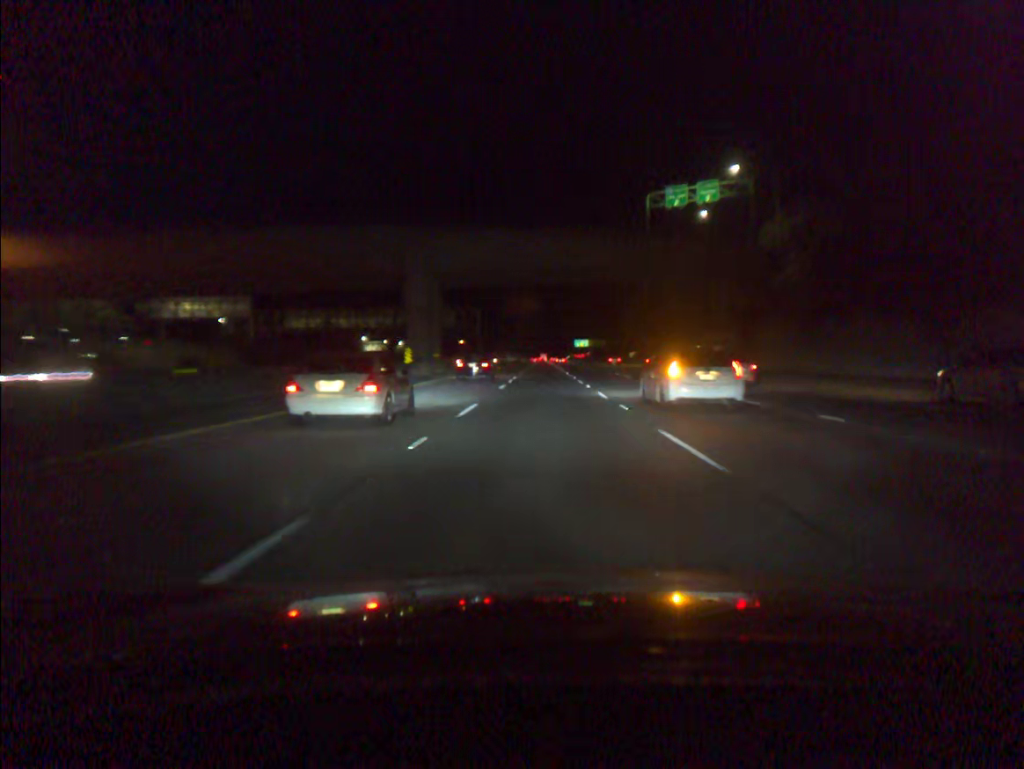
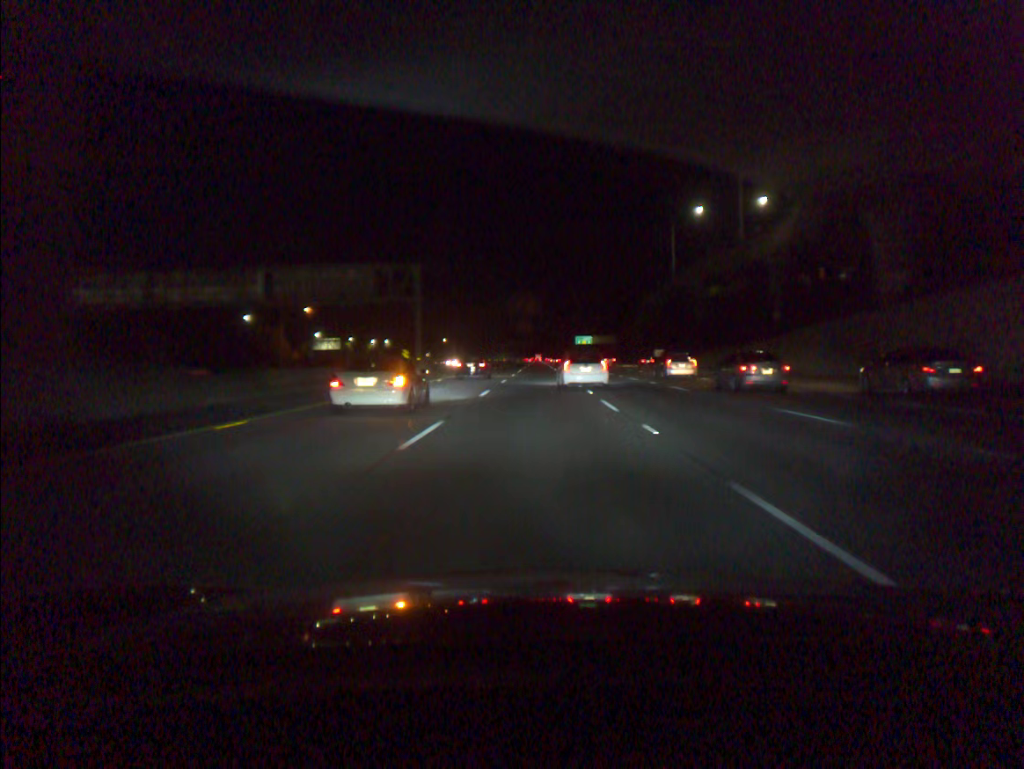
(+0.2, +49.5) m; 0°
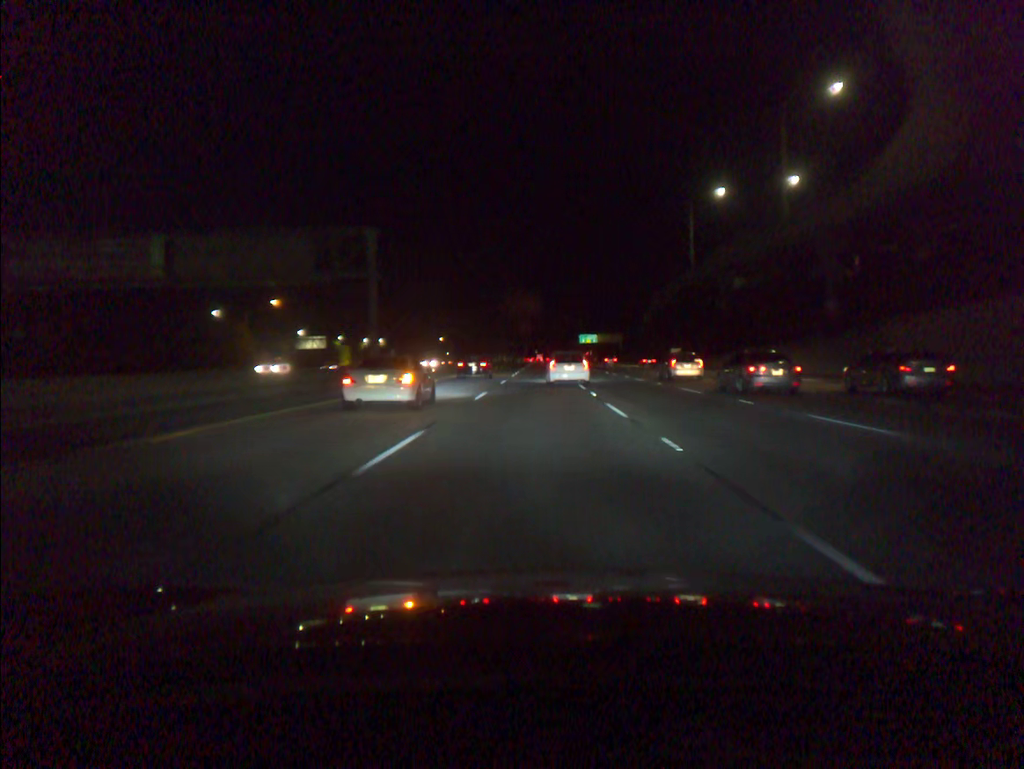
(0.0, +16.8) m; 0°
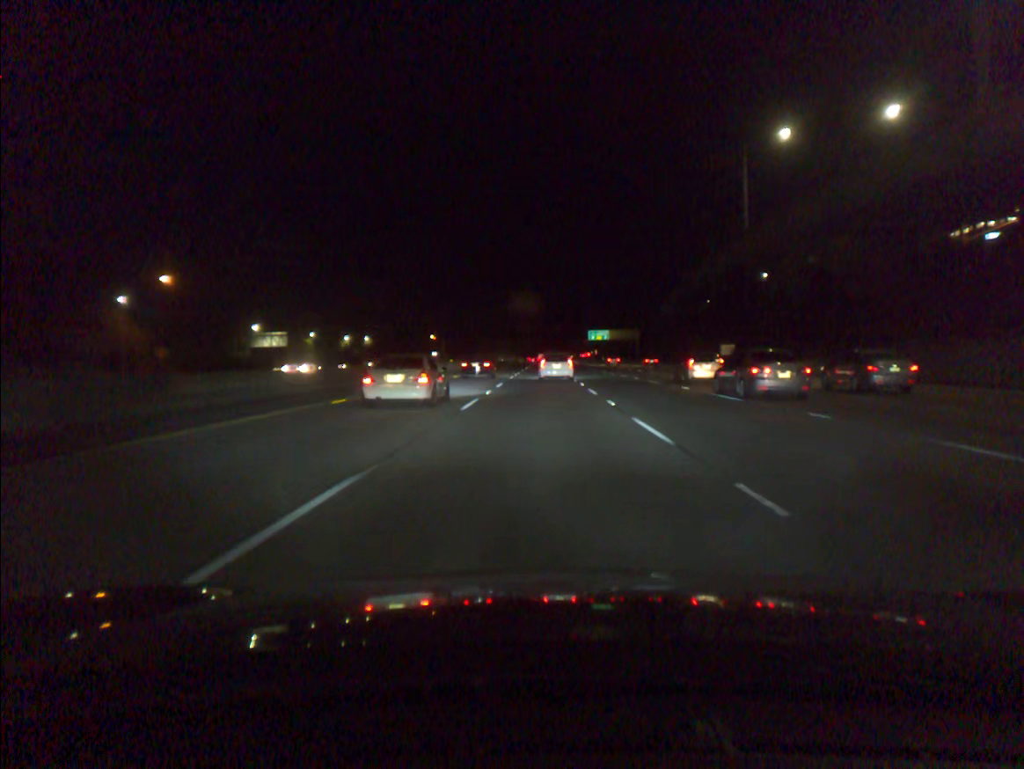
(0.0, +34.0) m; 0°
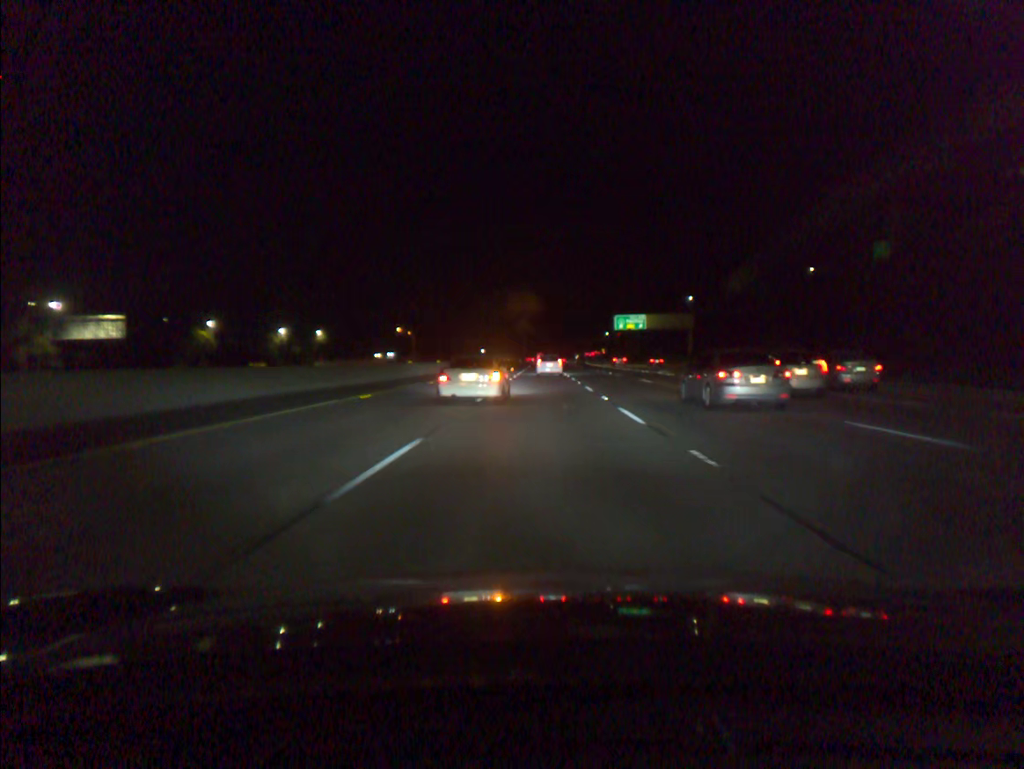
(0.0, +69.7) m; 0°
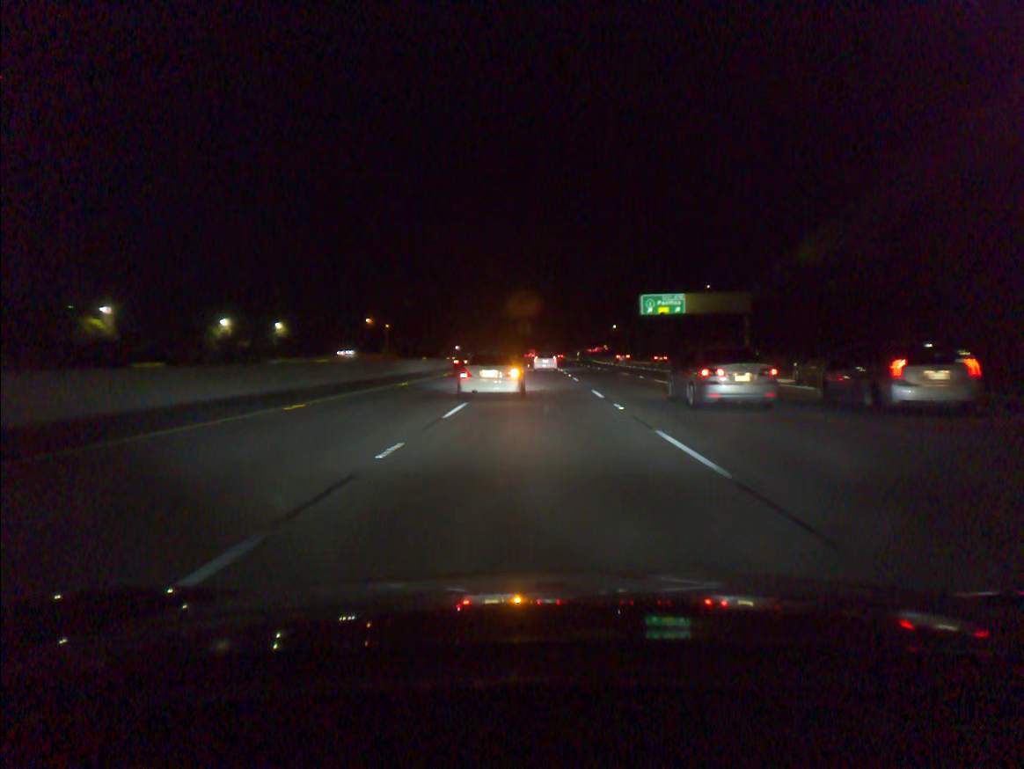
(+0.1, +35.6) m; 0°
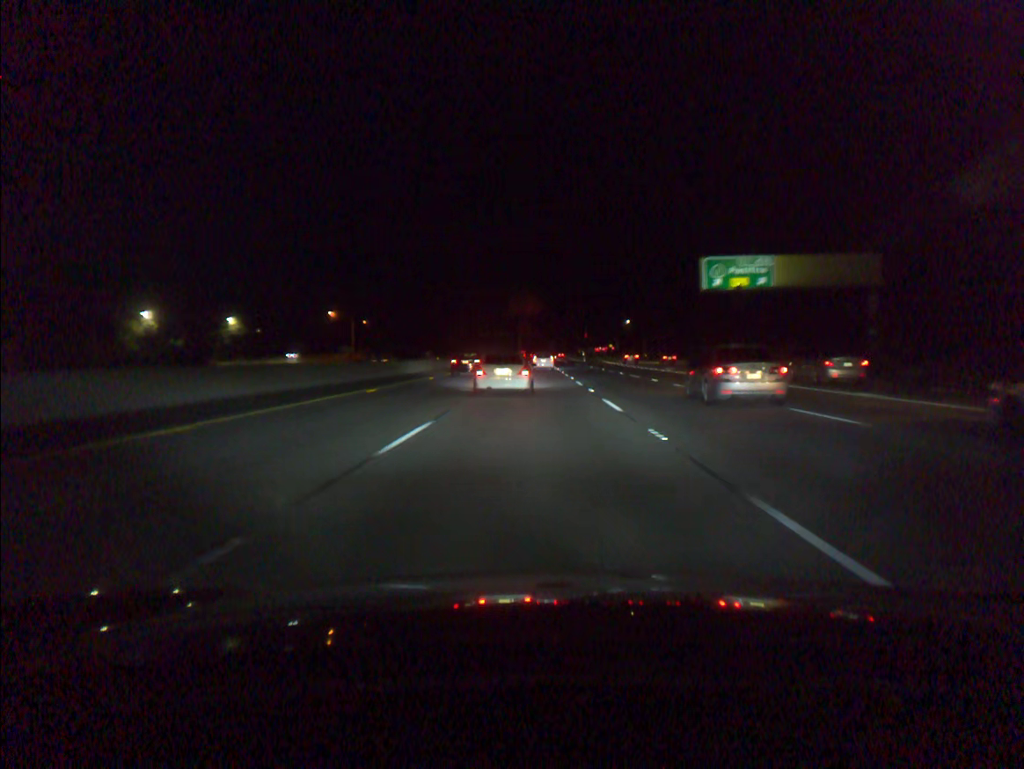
(0.0, +34.9) m; 0°
